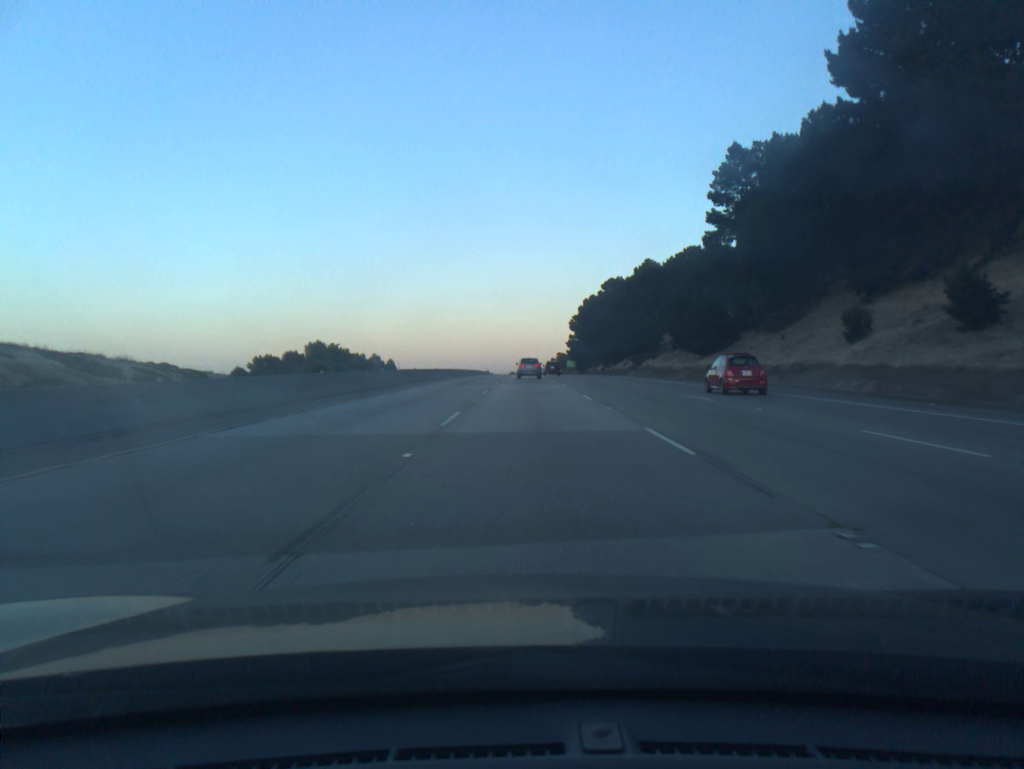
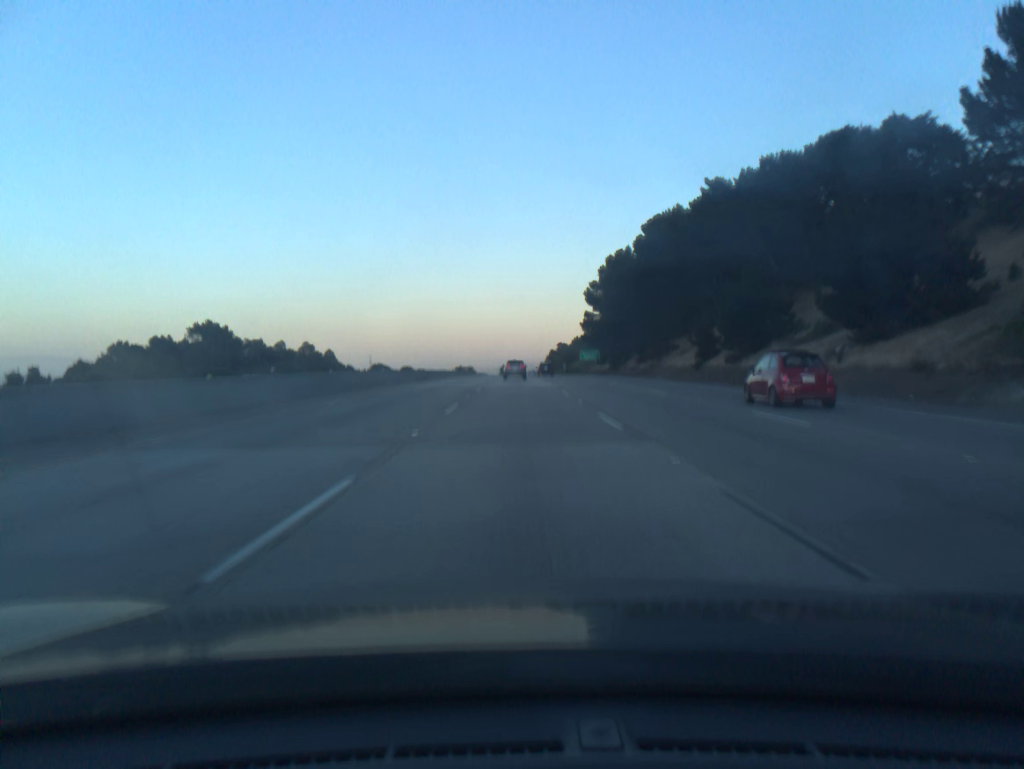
(+0.6, +83.4) m; +1°
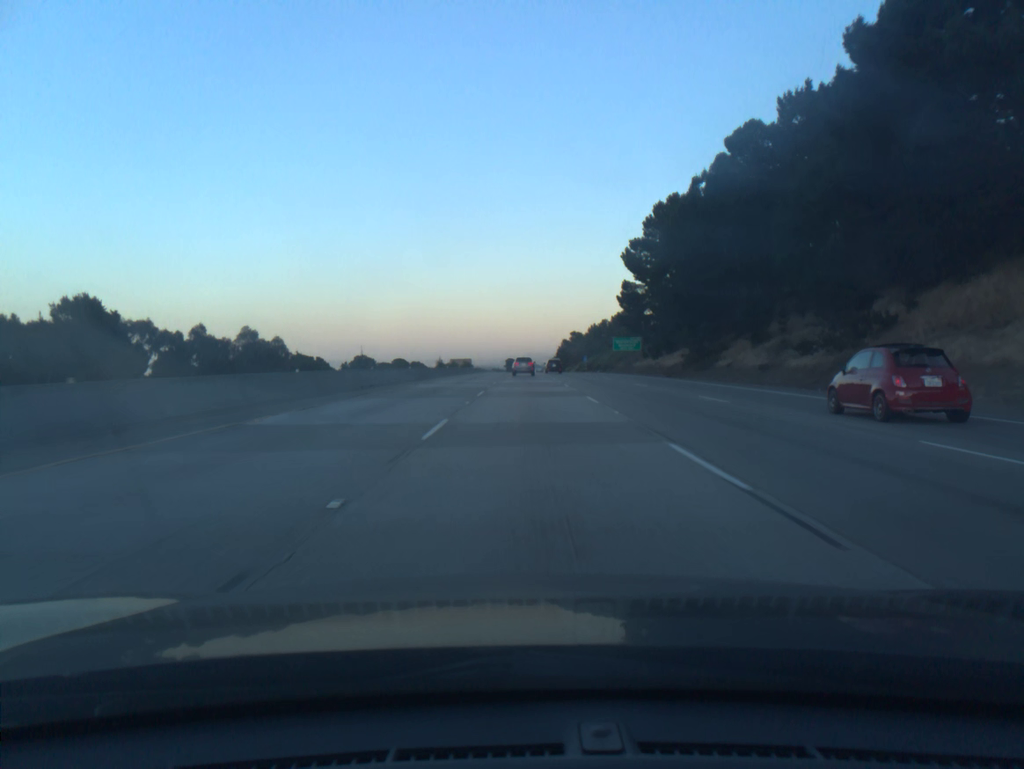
(-0.4, +51.2) m; -1°
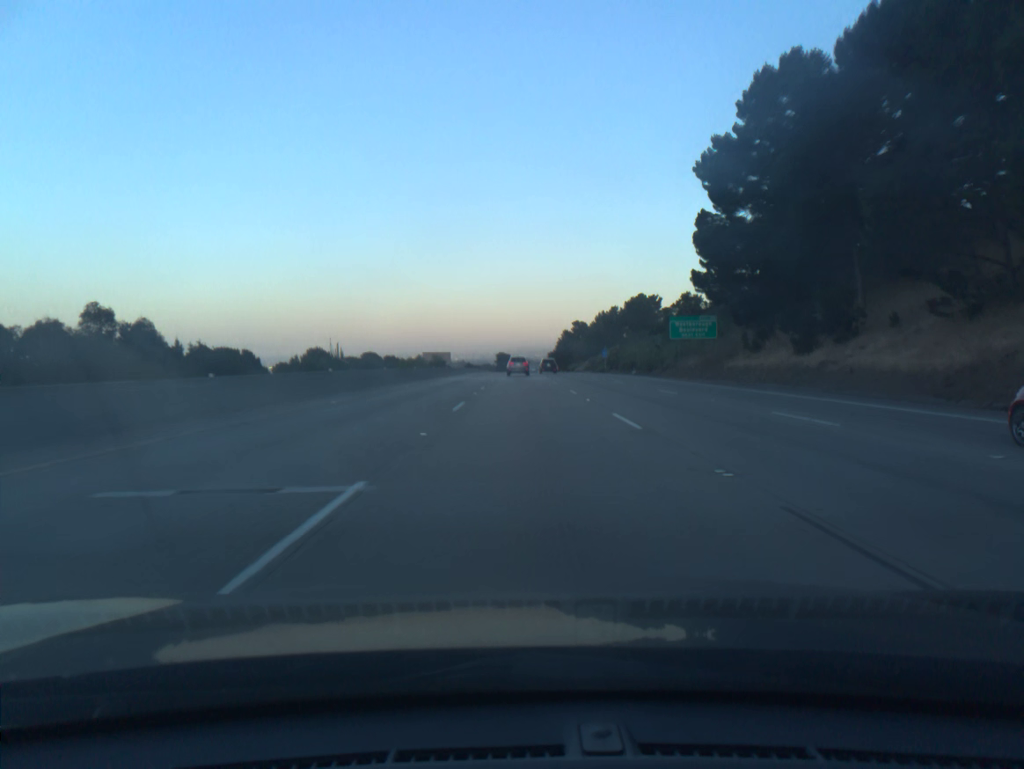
(+0.2, +51.9) m; 0°
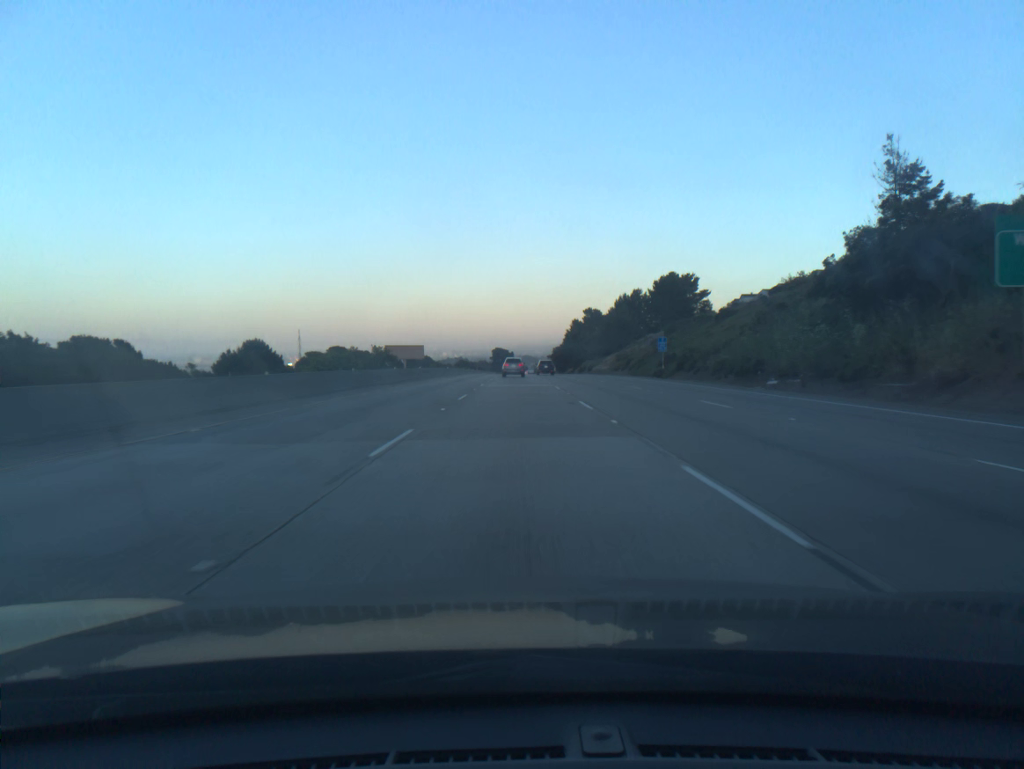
(+0.1, +52.4) m; 0°
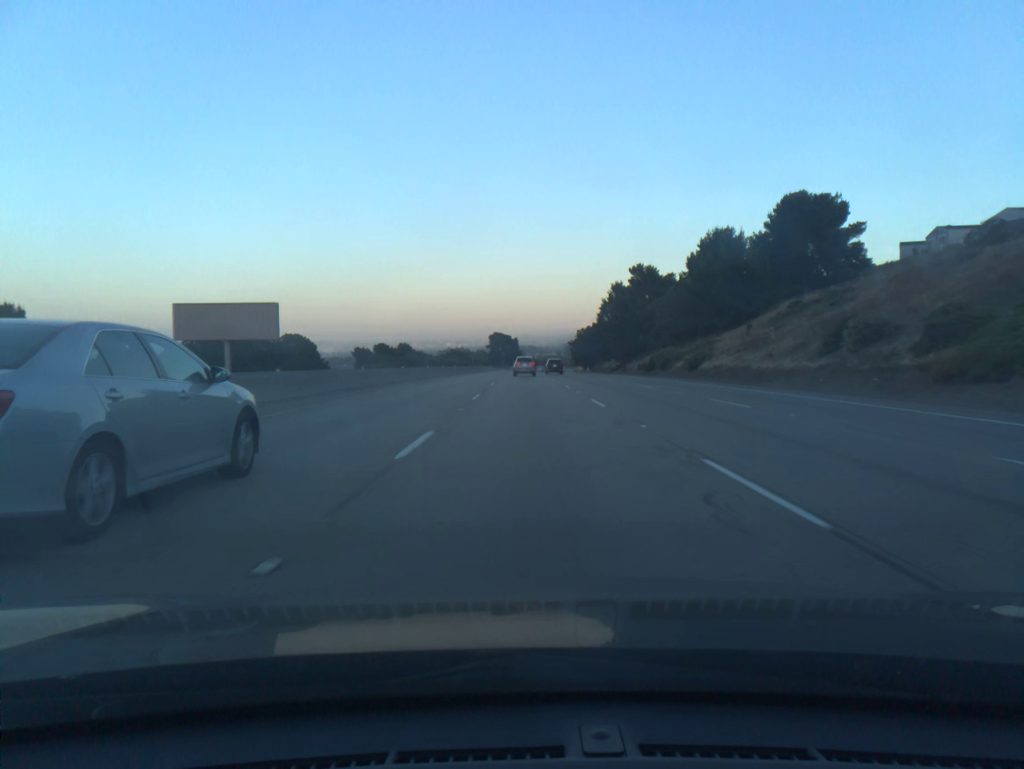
(-0.7, +88.1) m; 0°
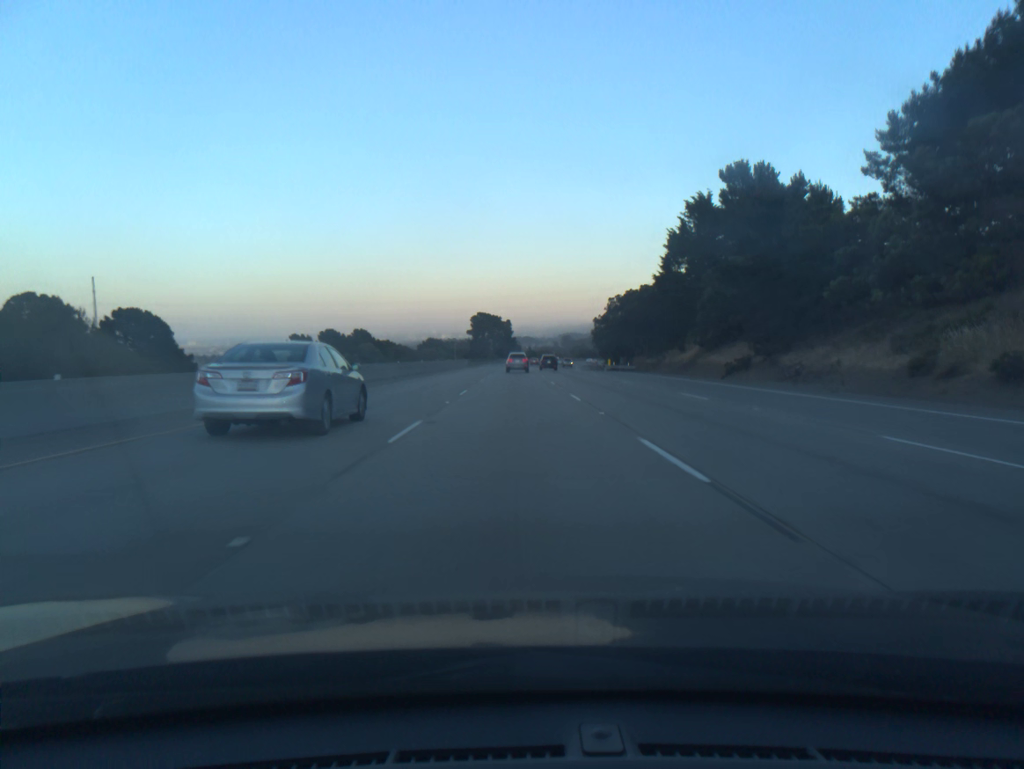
(+0.5, +71.2) m; 0°
